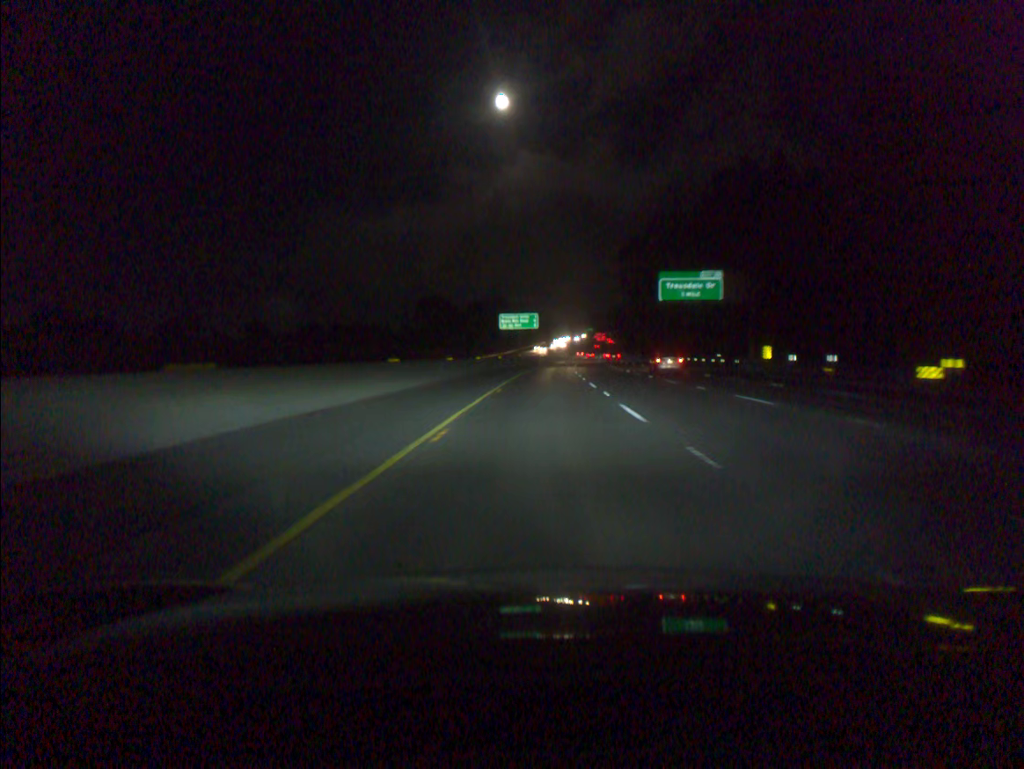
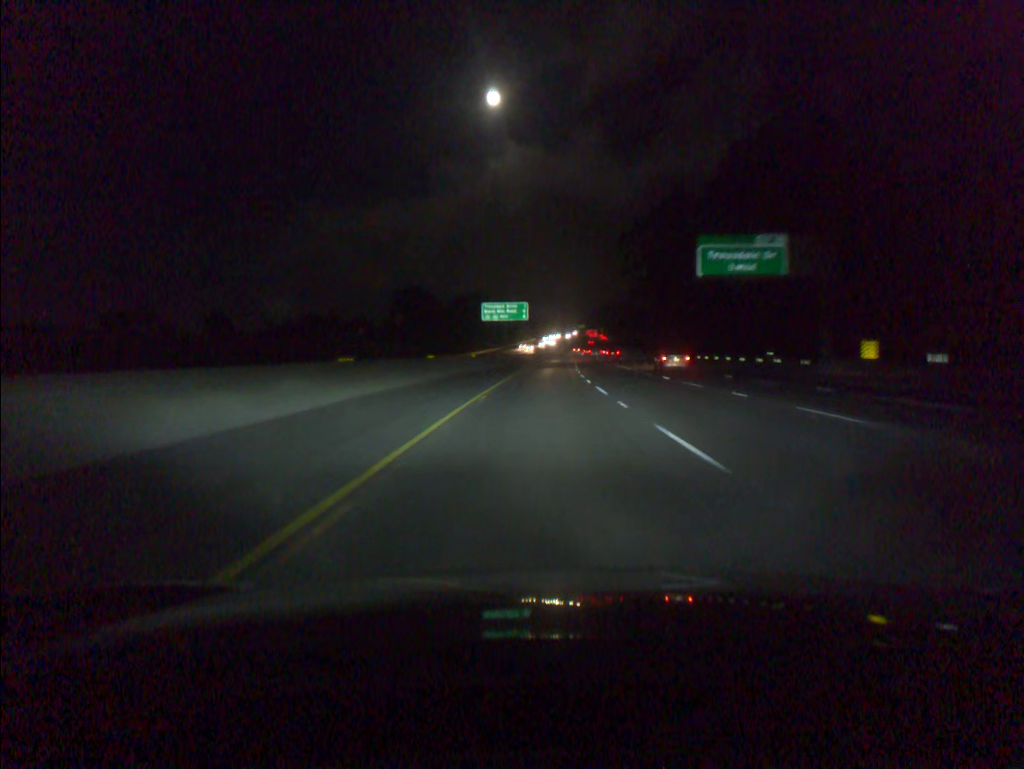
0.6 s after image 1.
(+0.1, +20.5) m; +1°
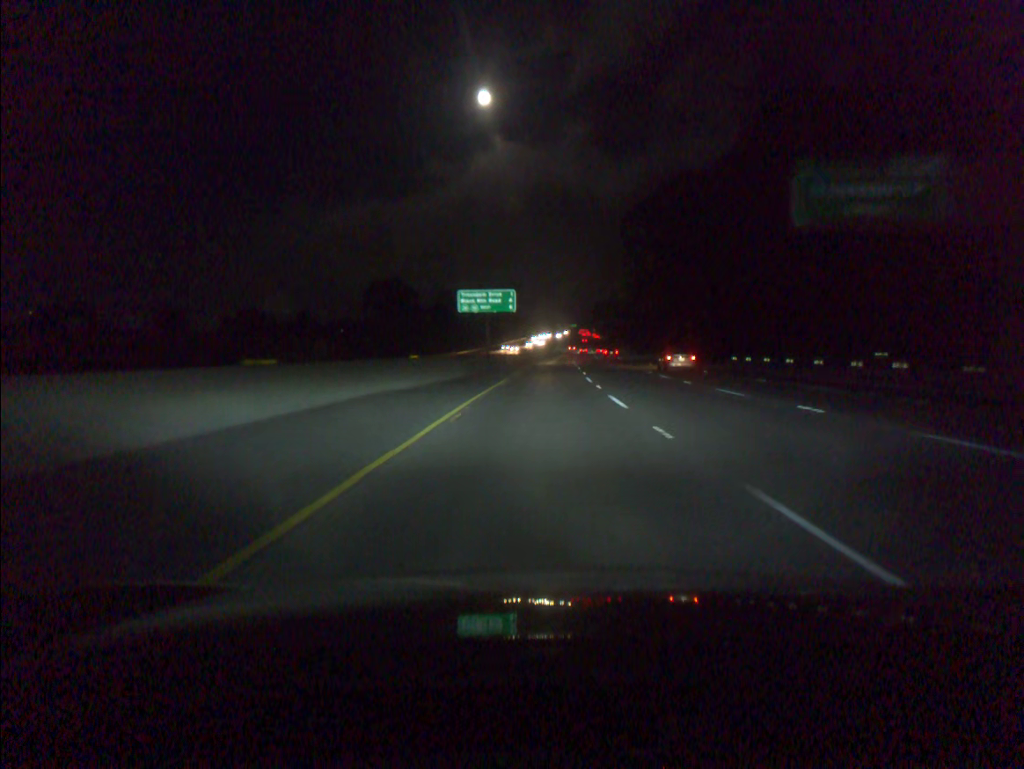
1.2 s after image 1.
(+0.1, +20.5) m; +1°
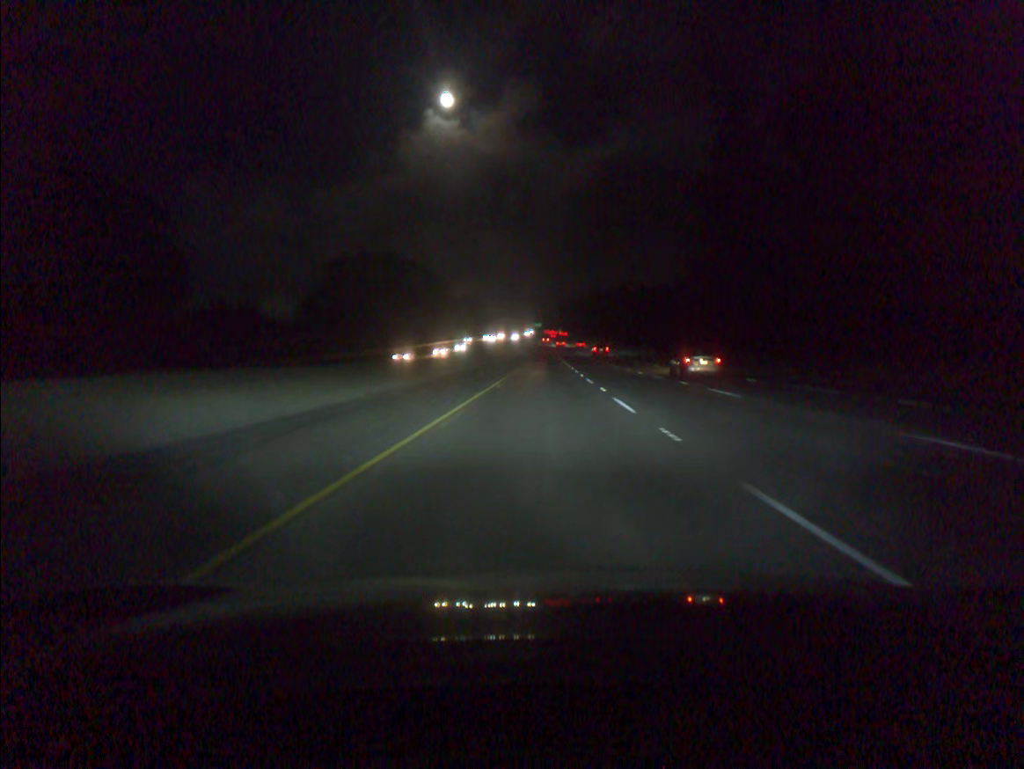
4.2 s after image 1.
(+2.8, +102.3) m; +3°
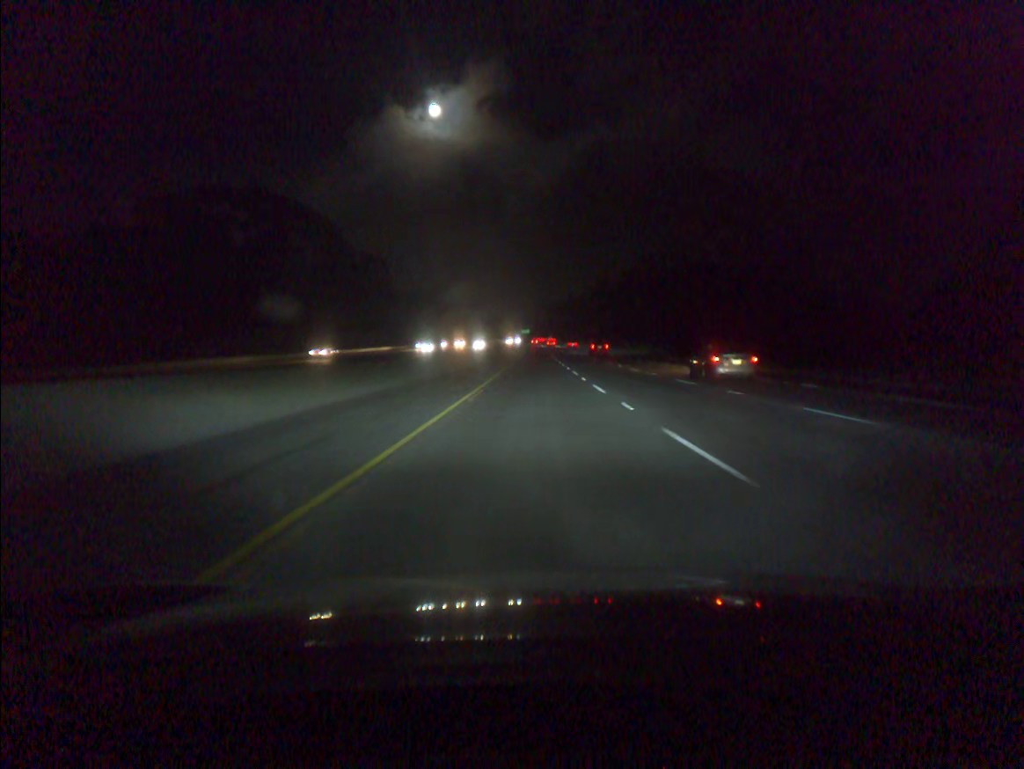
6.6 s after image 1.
(+0.9, +81.8) m; +1°
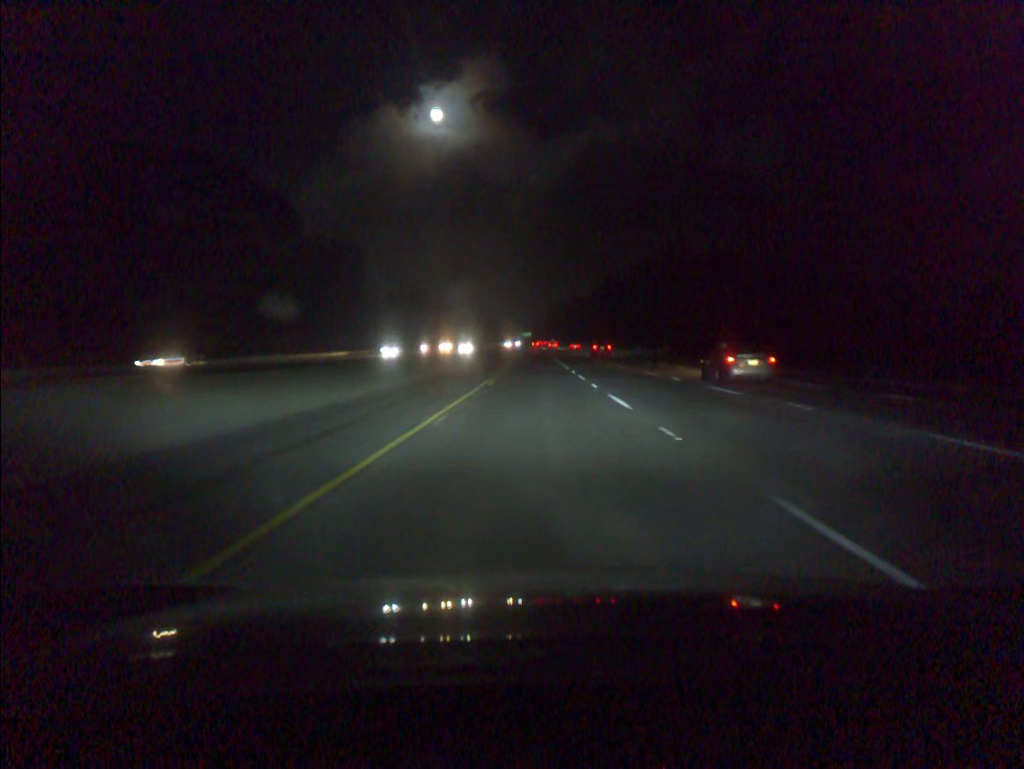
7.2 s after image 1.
(0.0, +20.4) m; 0°
